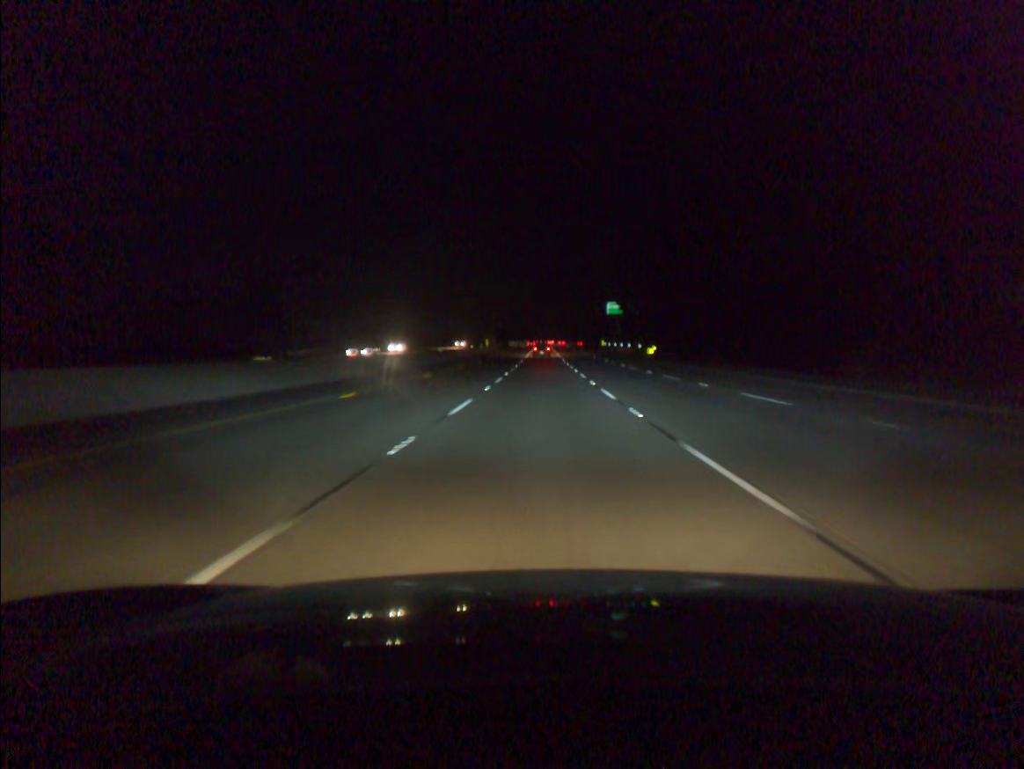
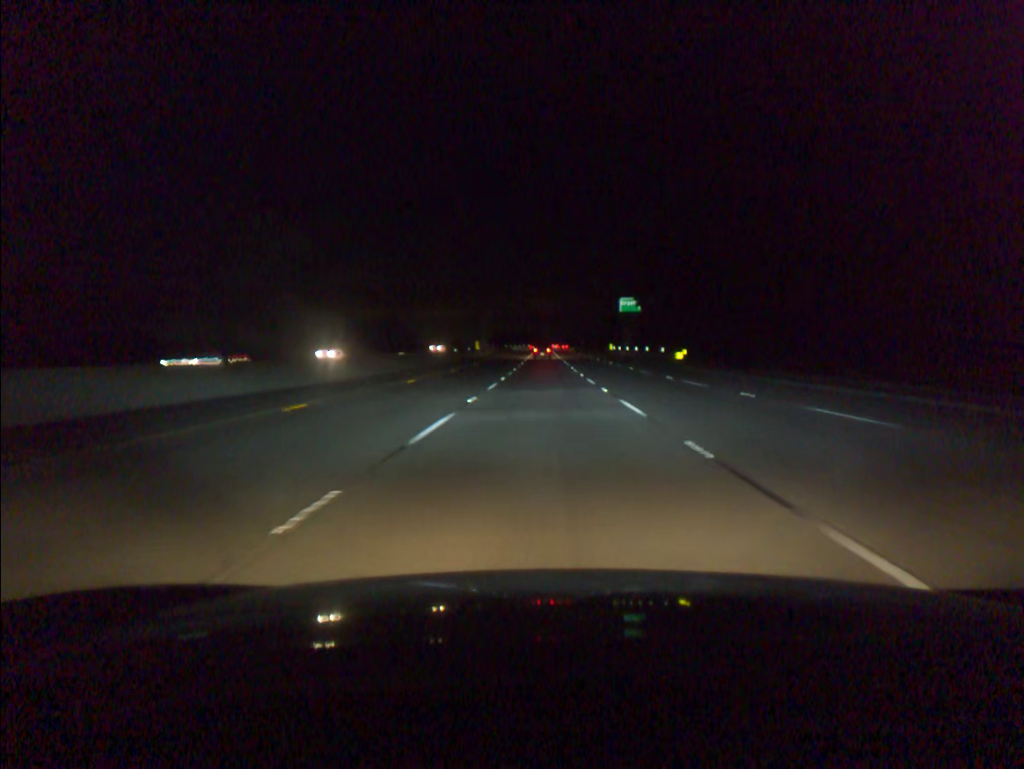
(0.0, +19.3) m; 0°
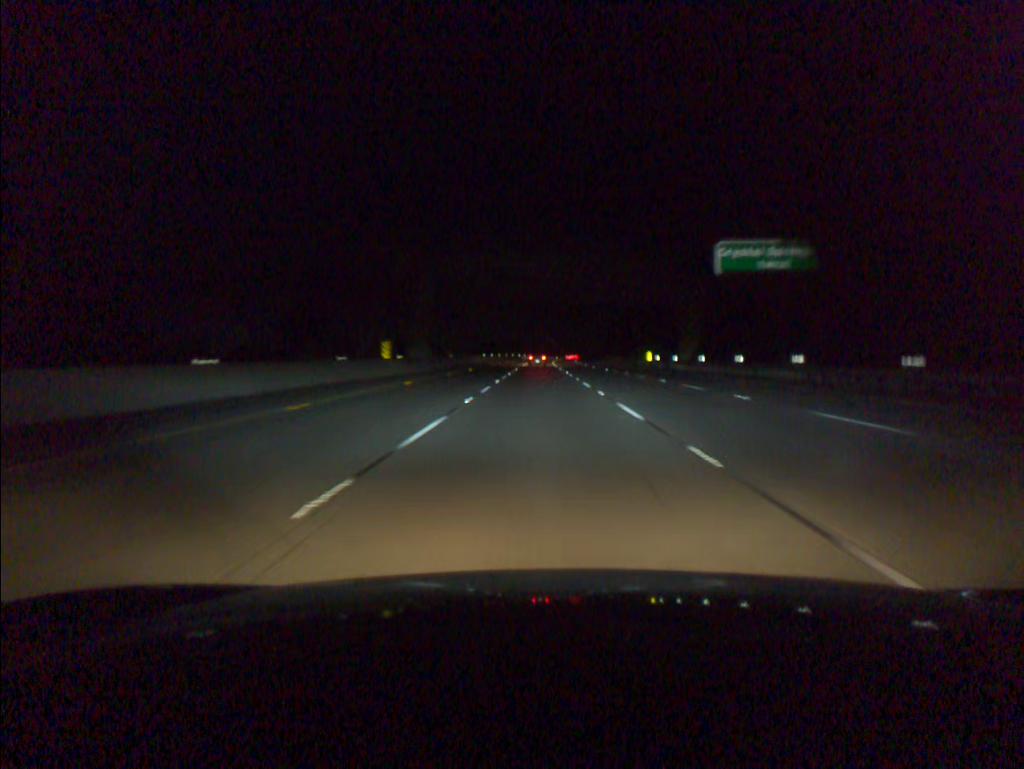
(+0.2, +57.7) m; 0°
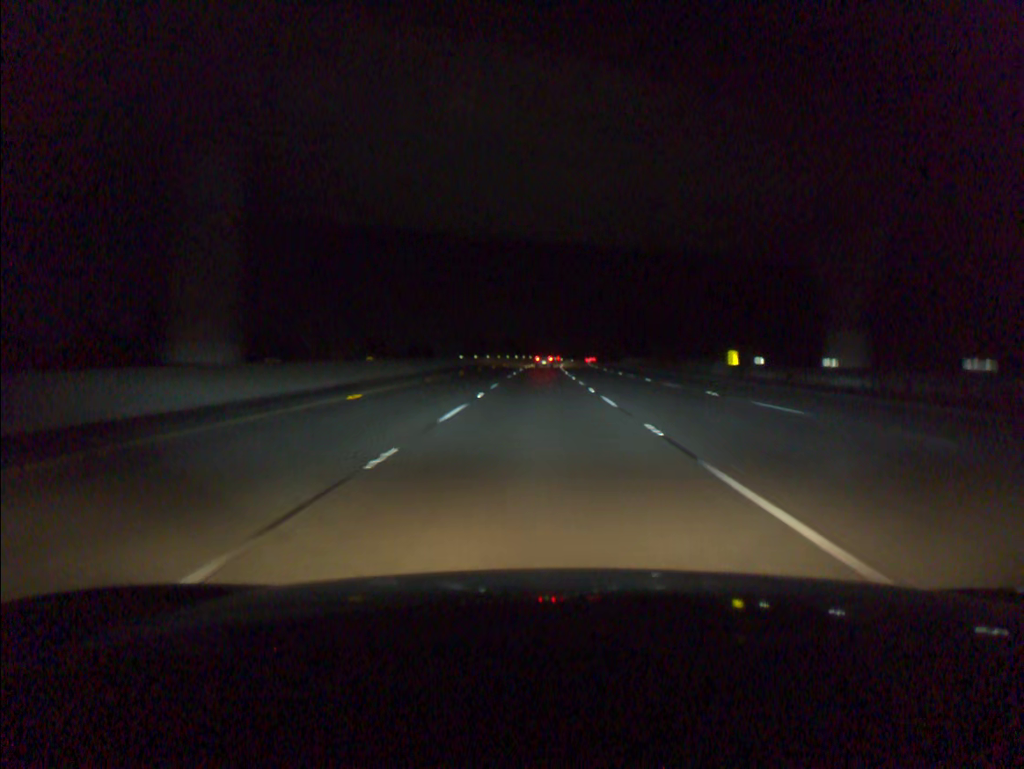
(0.0, +38.3) m; 0°
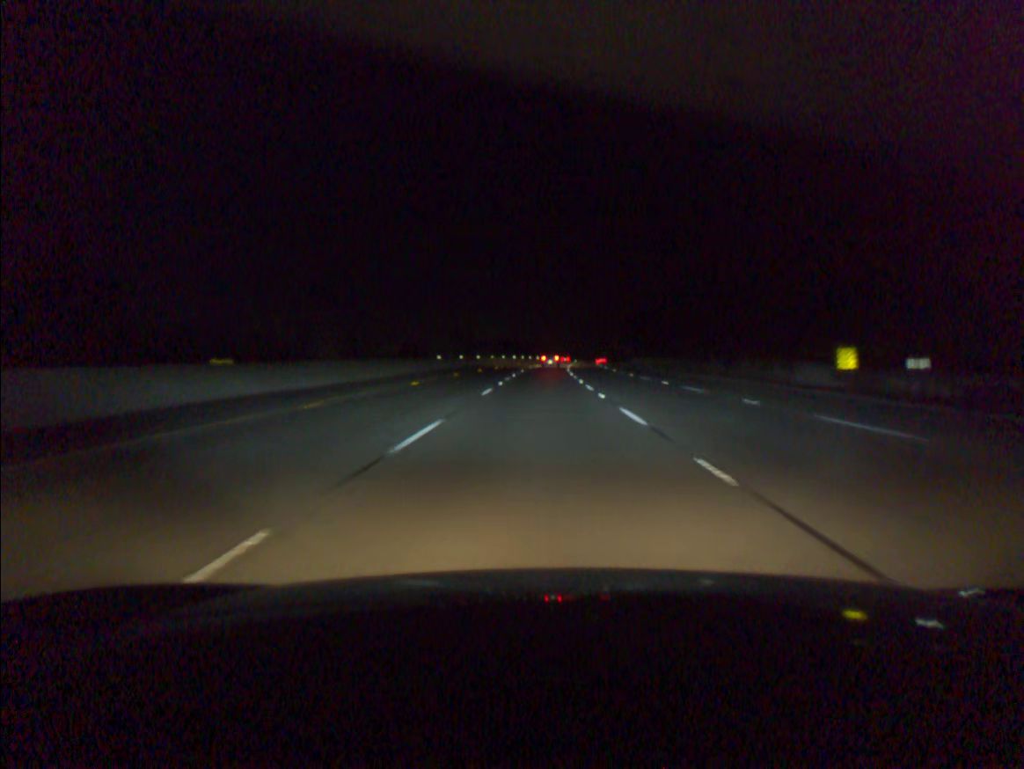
(0.0, +19.2) m; 0°
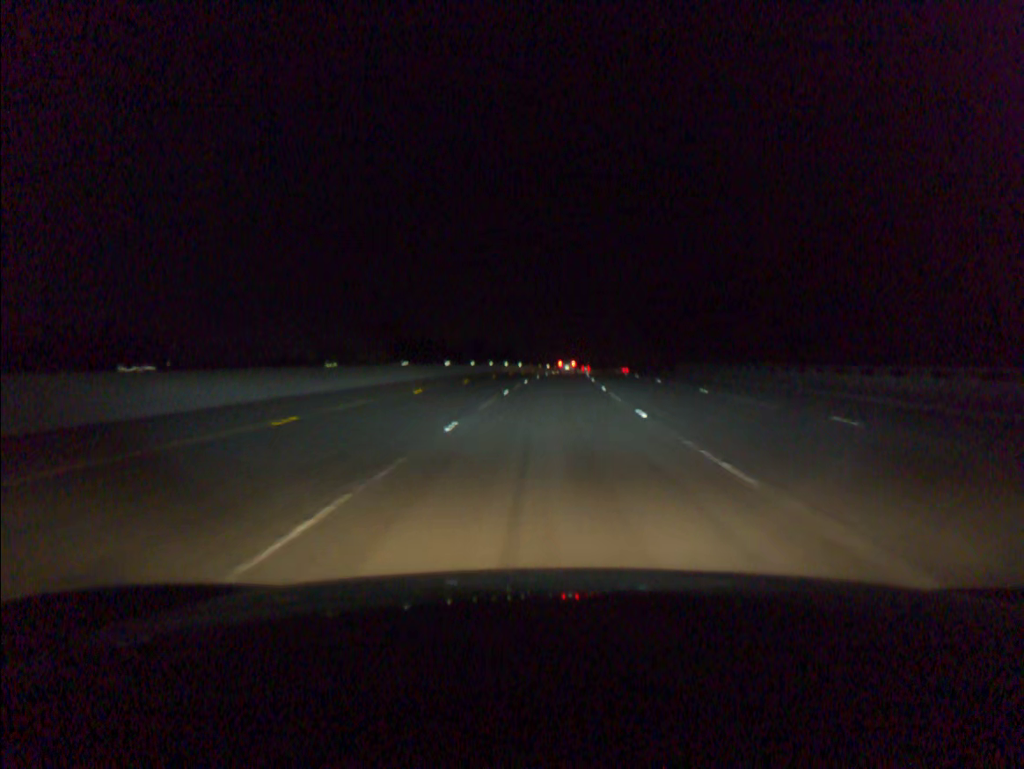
(+0.7, +77.0) m; +2°
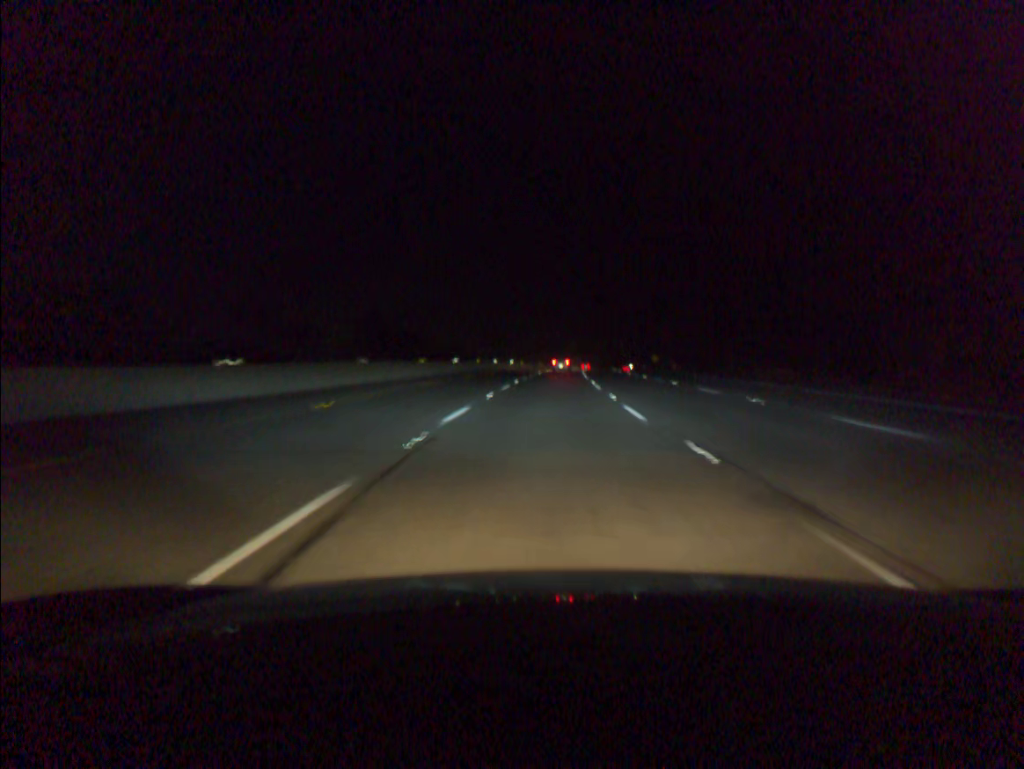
(+3.7, +97.0) m; +4°
